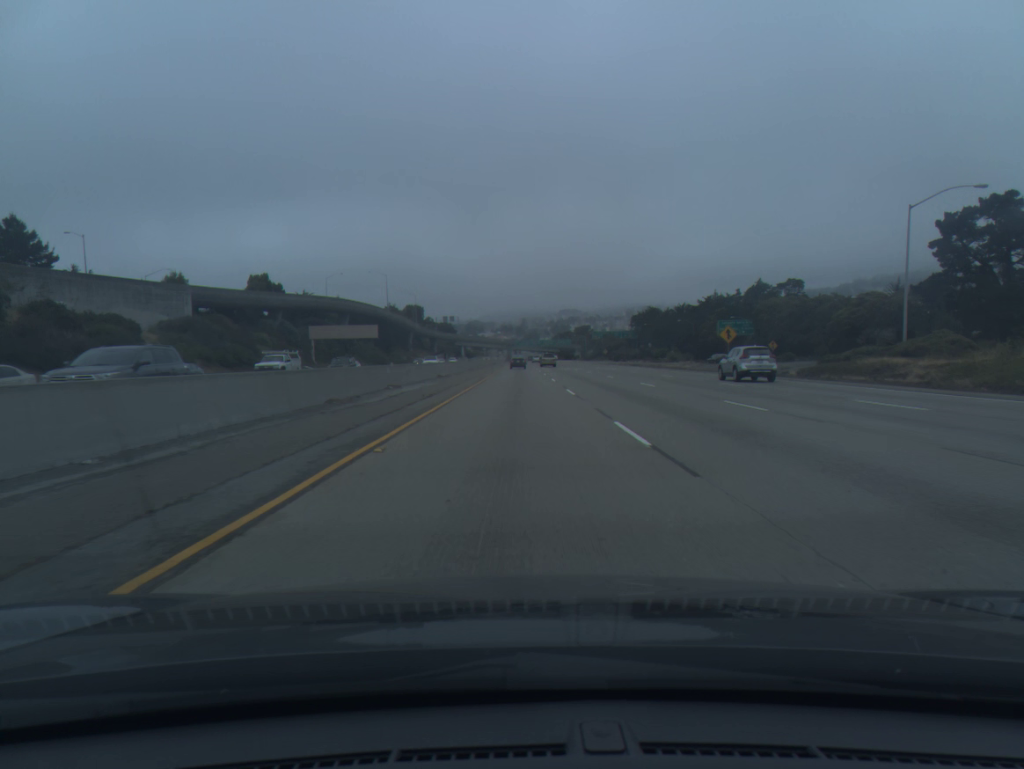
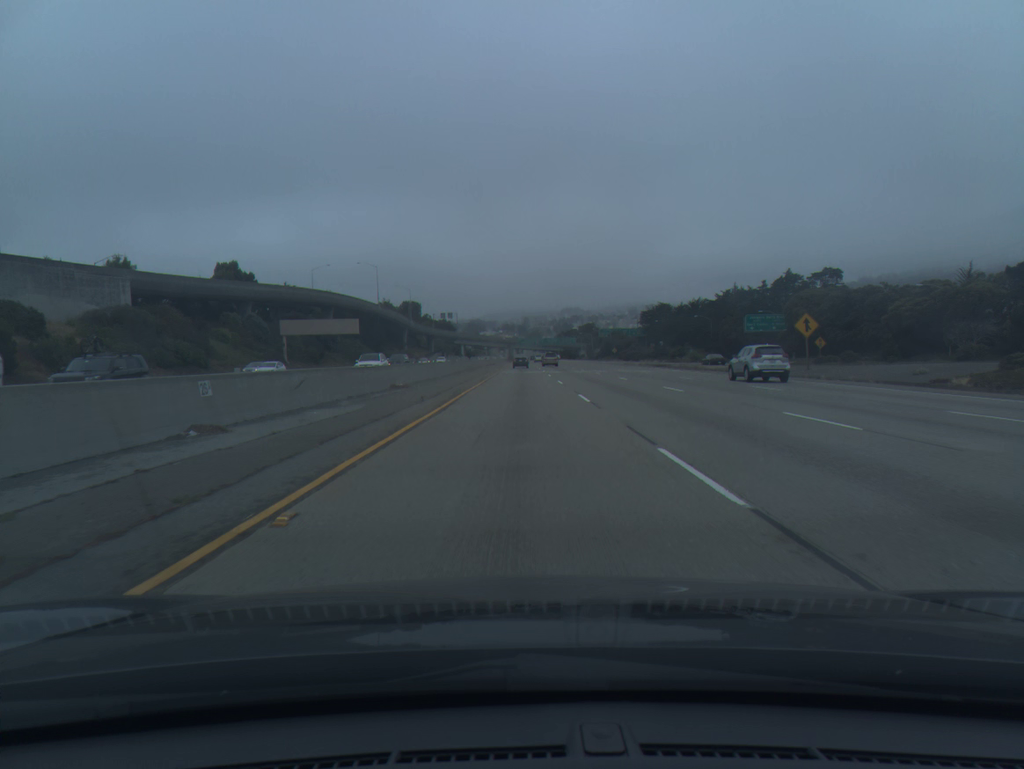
(0.0, +18.9) m; 0°
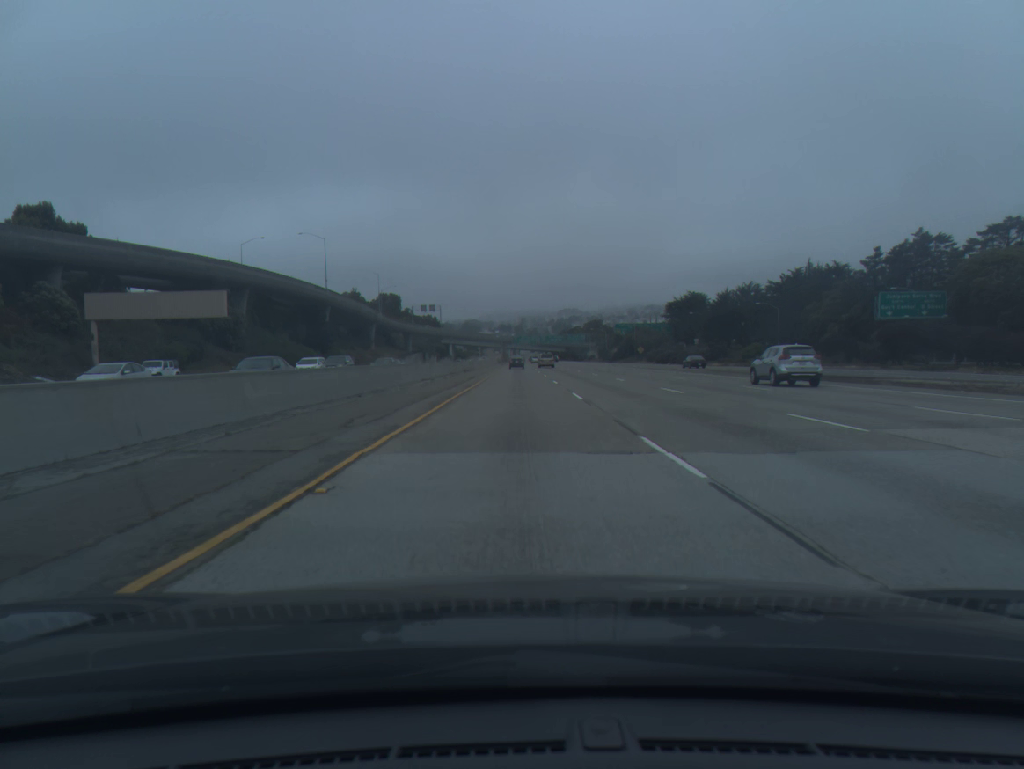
(+0.1, +57.1) m; 0°
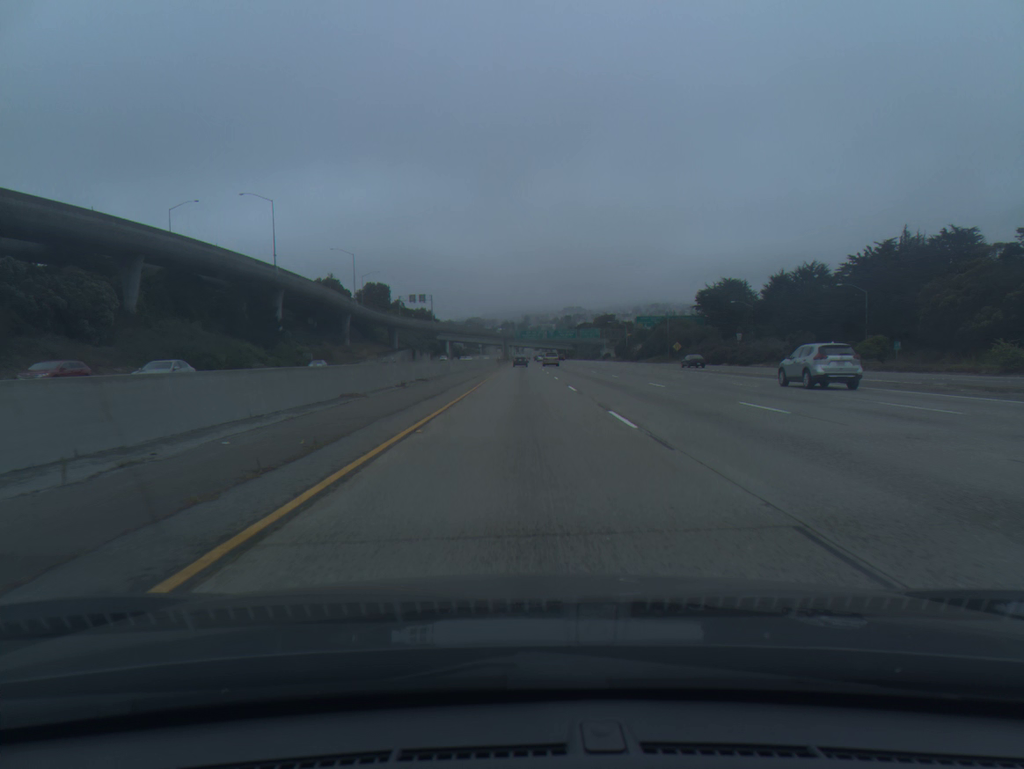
(-0.2, +38.6) m; 0°
